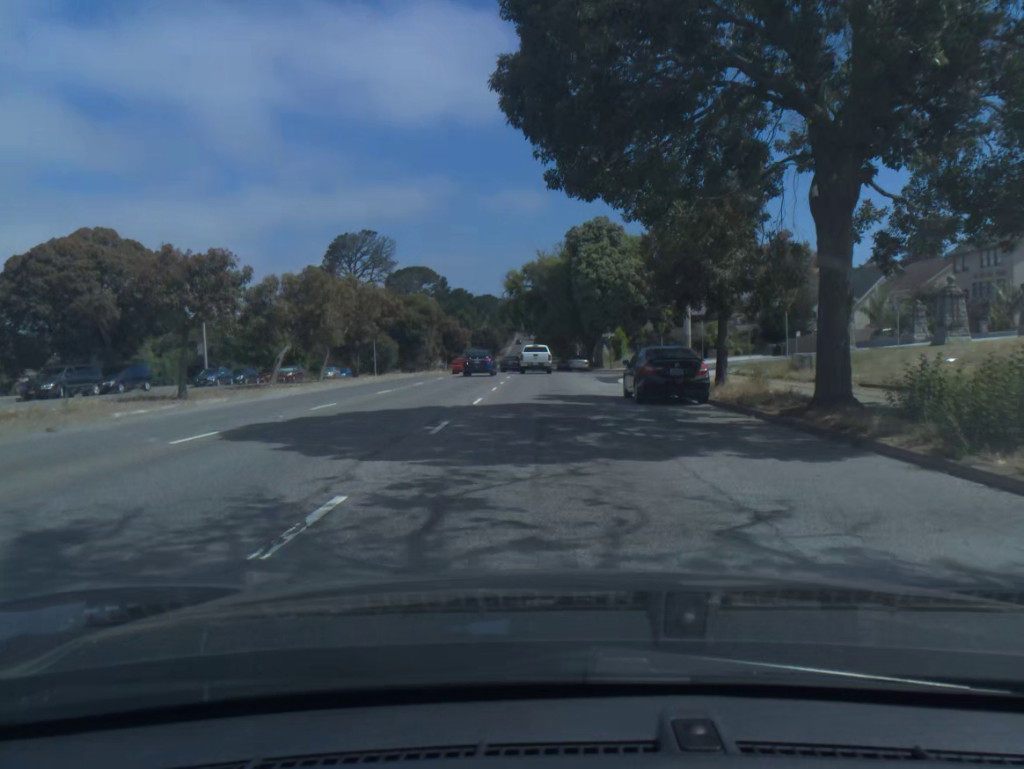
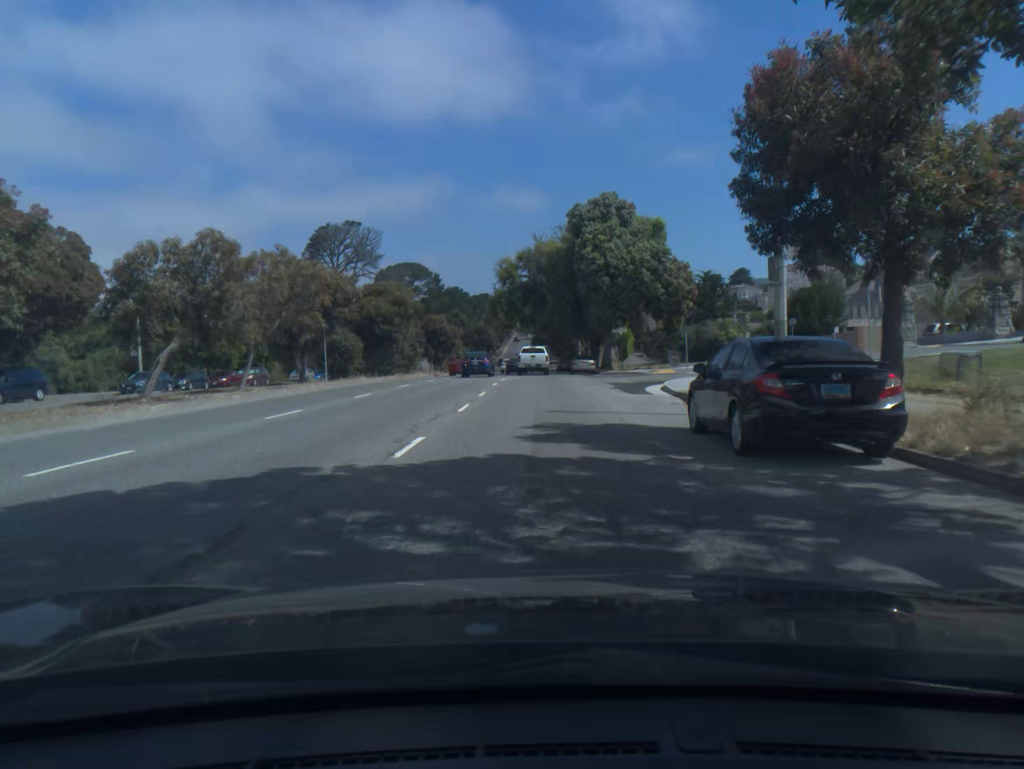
(0.0, +10.2) m; 0°
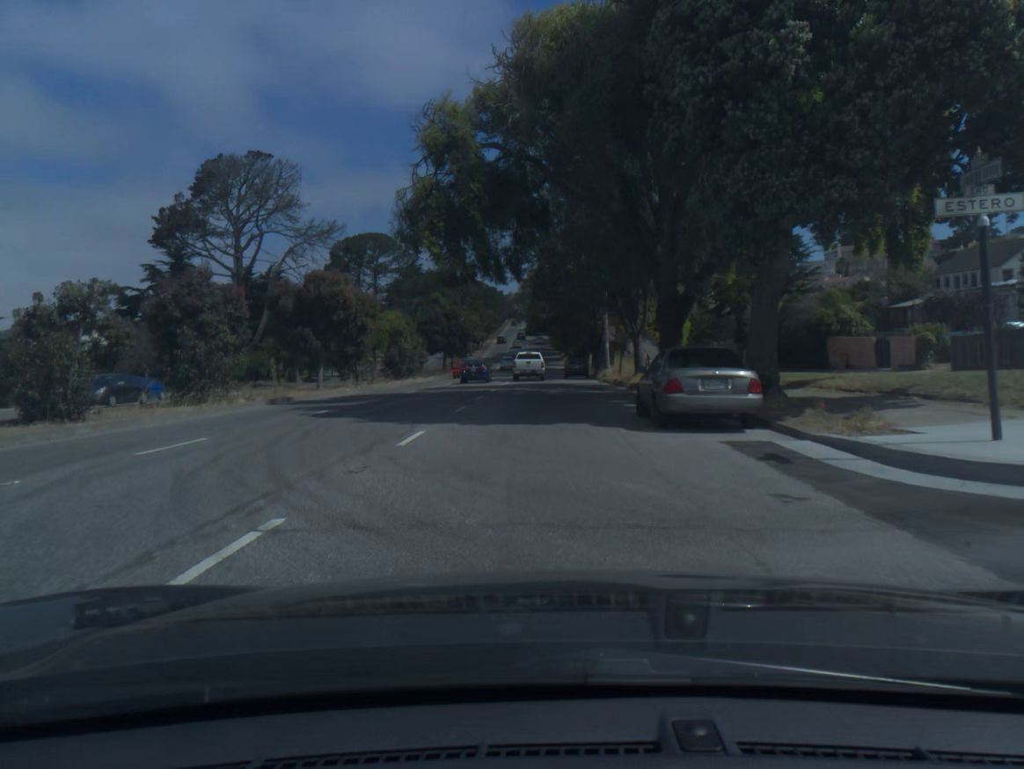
(0.0, +40.9) m; 0°
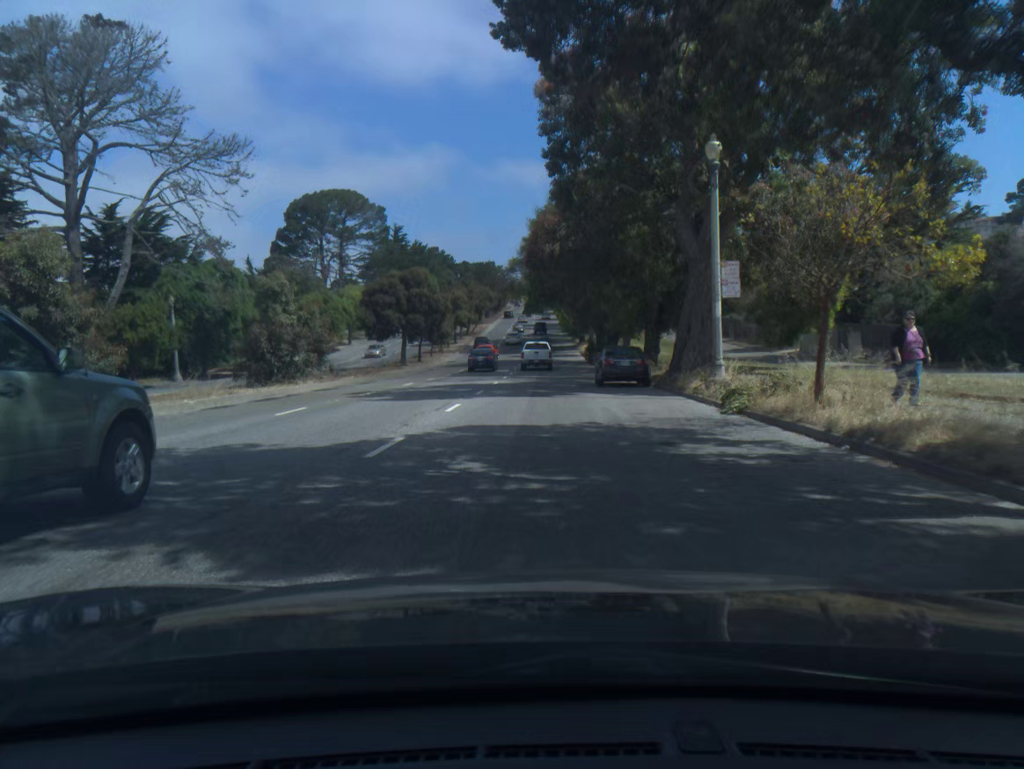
(-0.1, +30.9) m; -1°
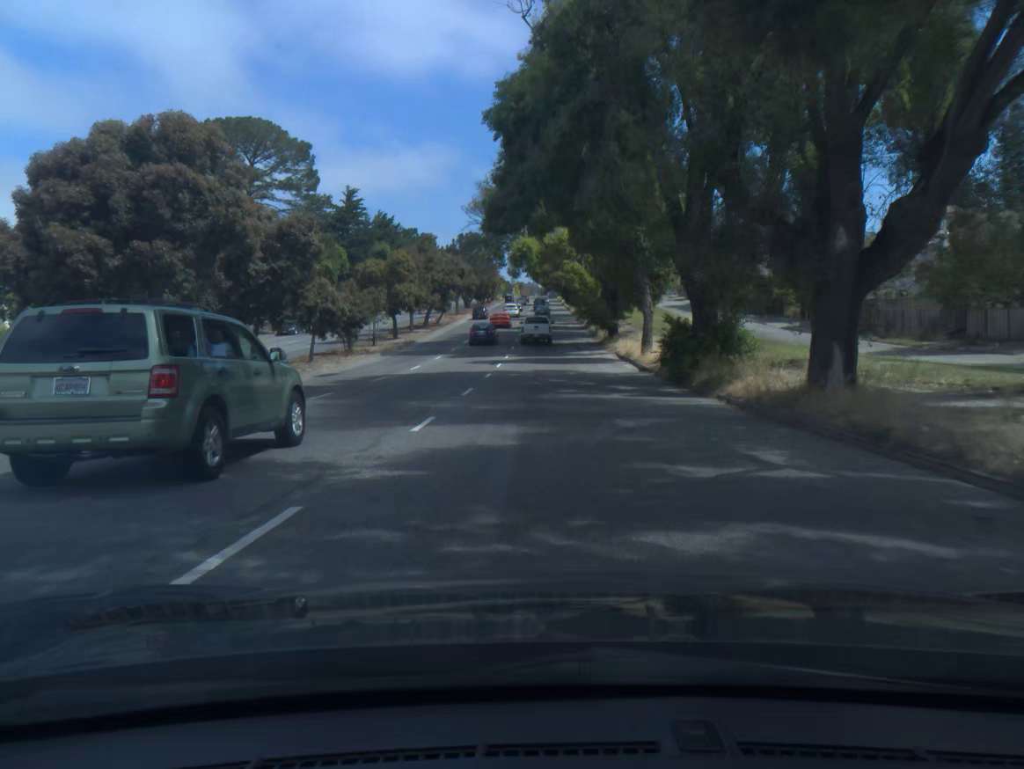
(-0.1, +41.0) m; 0°
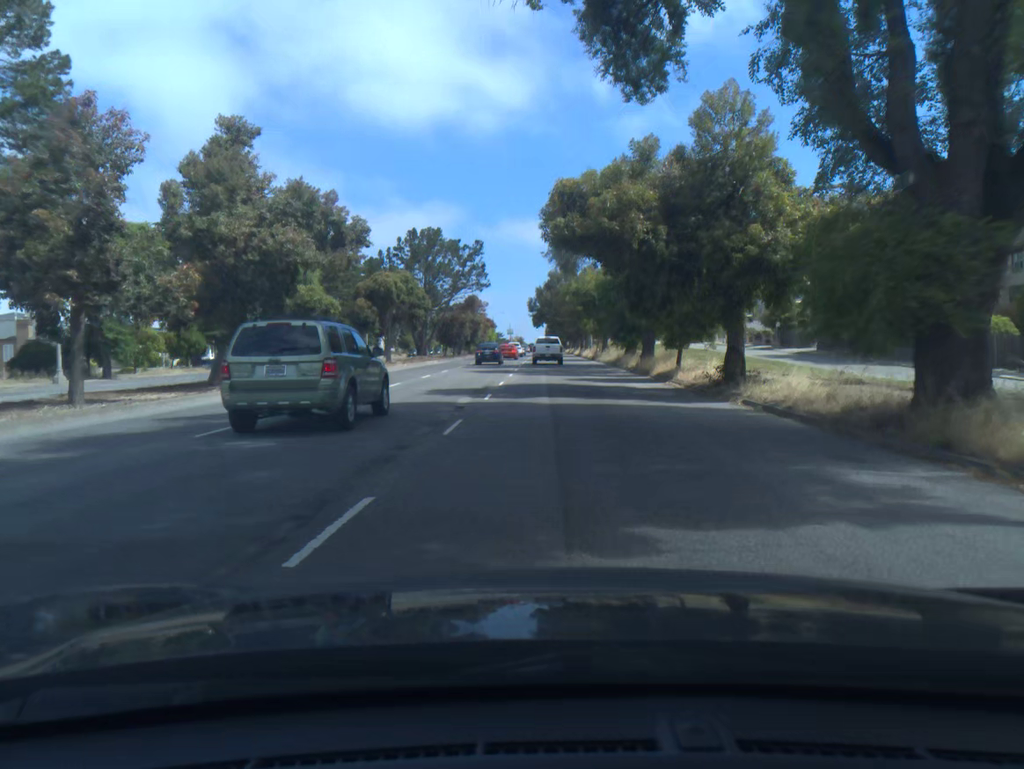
(-0.3, +50.6) m; 0°
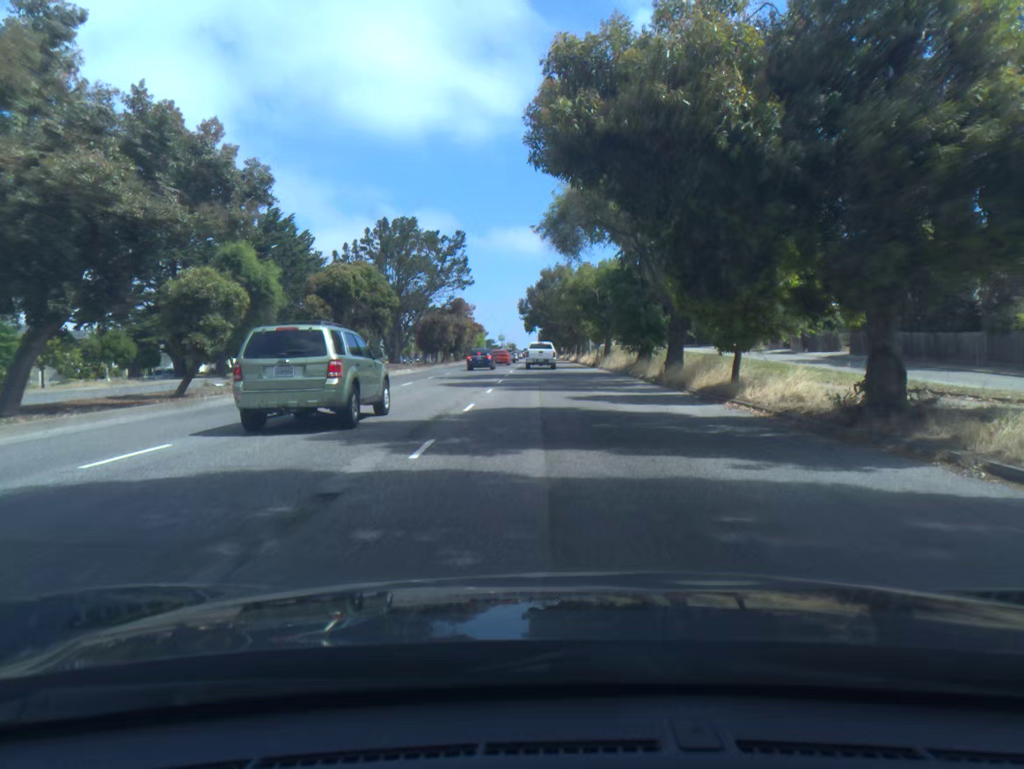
(+0.1, +9.8) m; +1°
